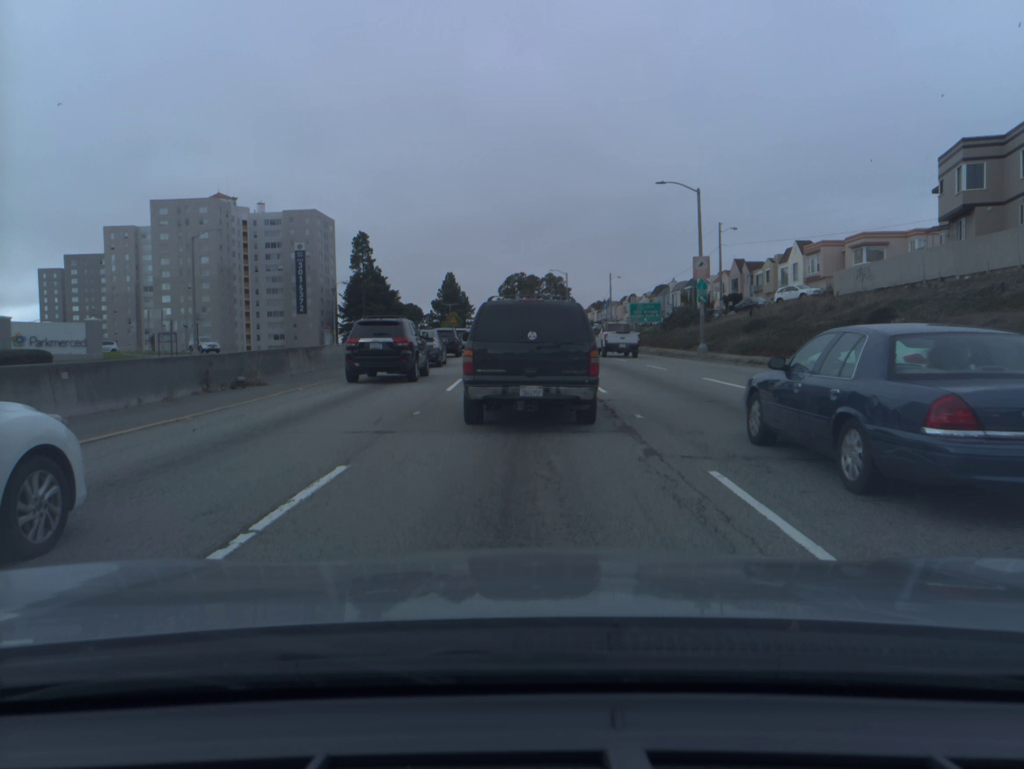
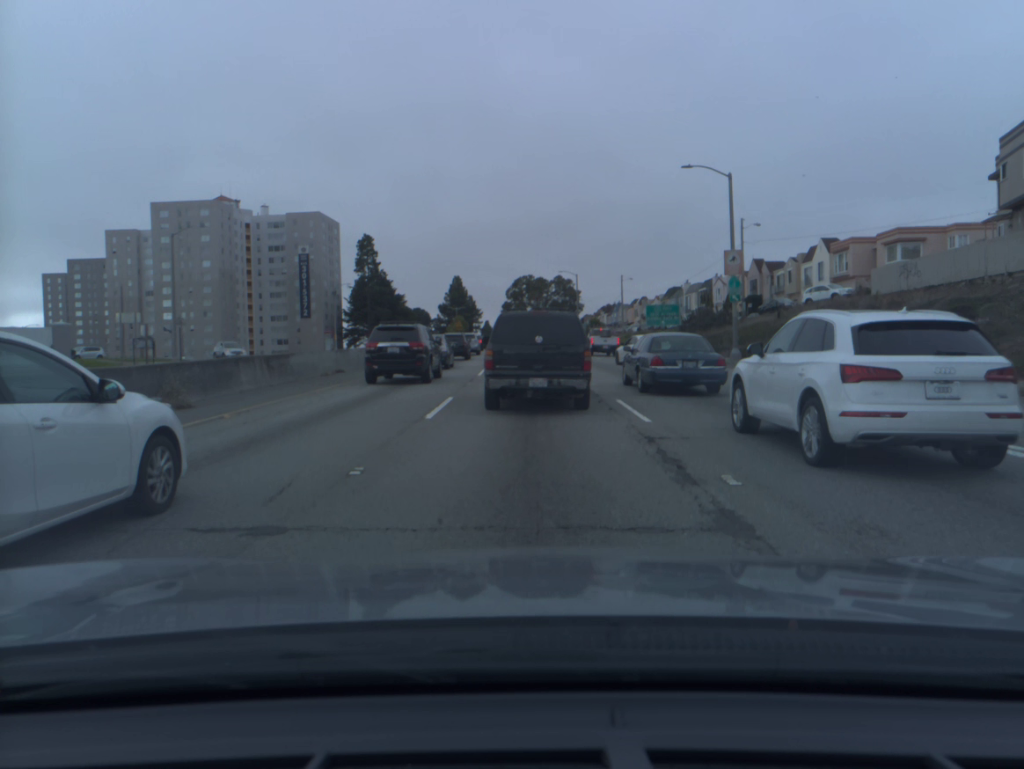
(0.0, +5.3) m; 0°
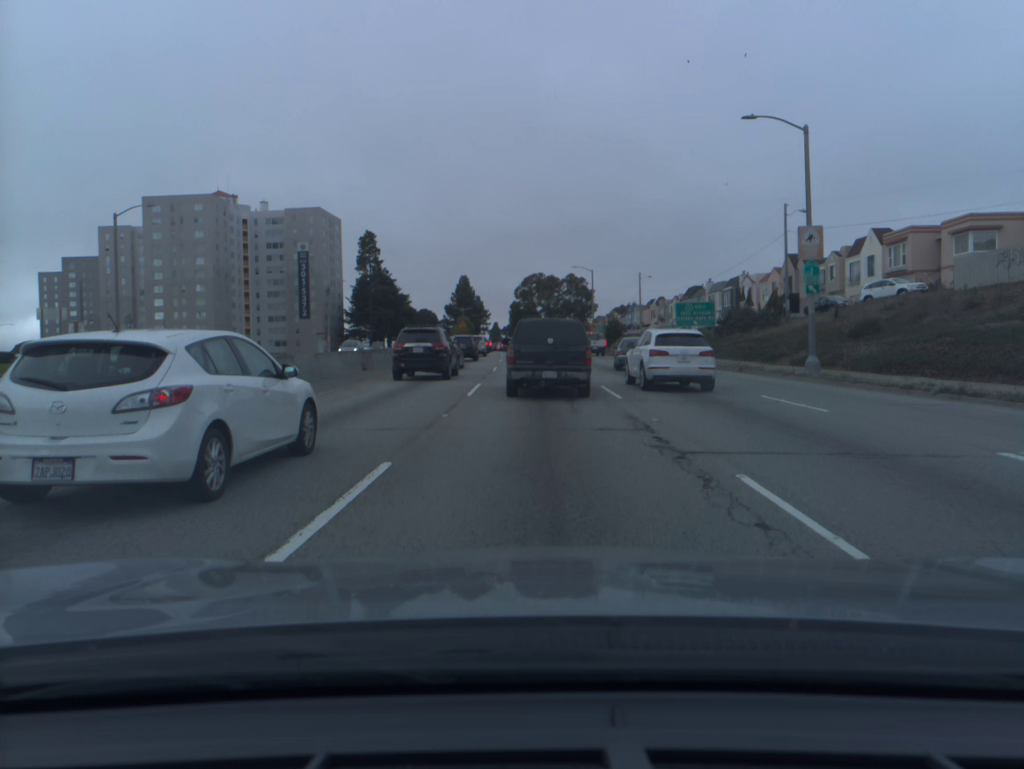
(-0.1, +8.9) m; -2°
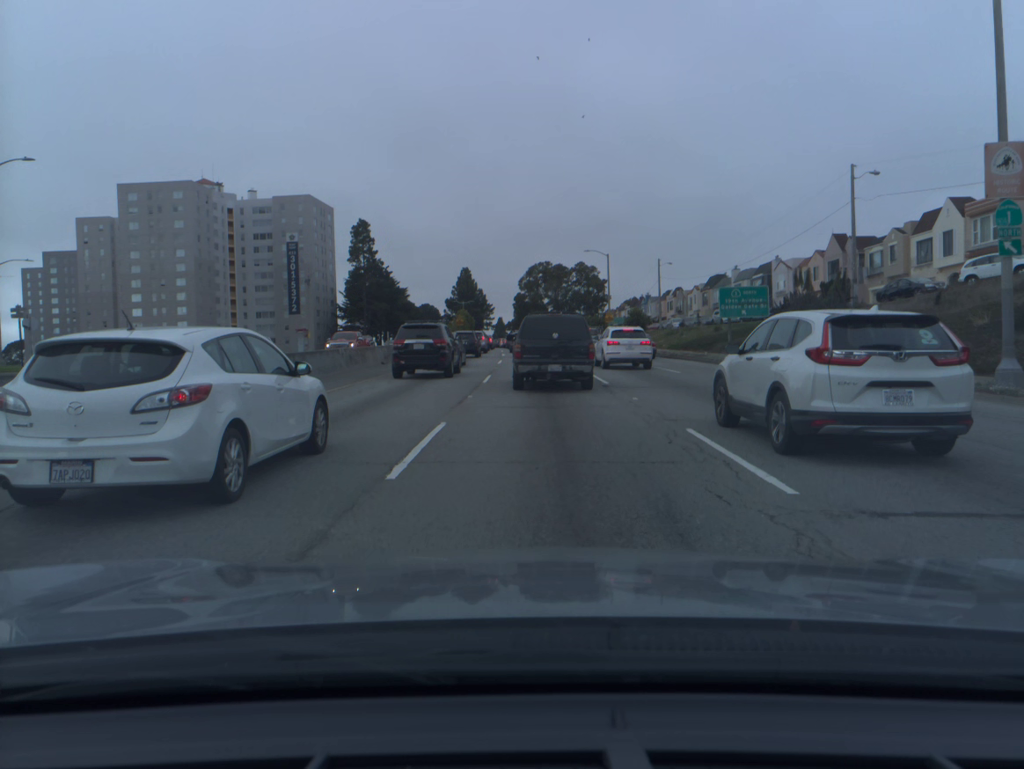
(+0.1, +11.3) m; 0°
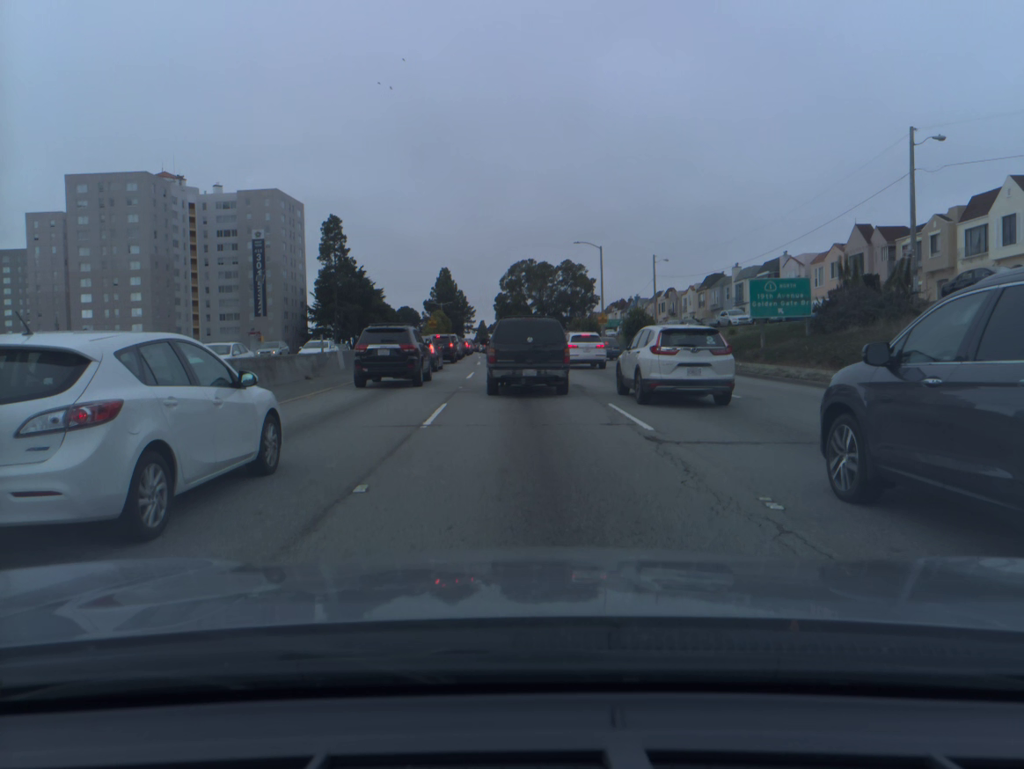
(+0.1, +10.1) m; +2°
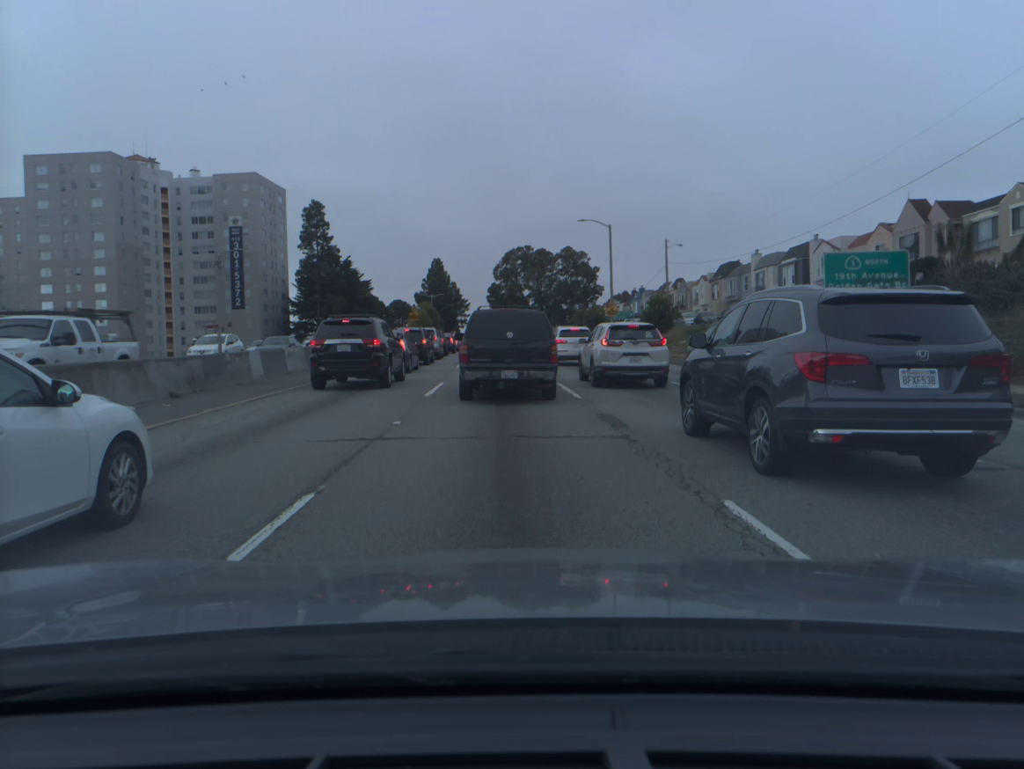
(0.0, +9.8) m; -1°
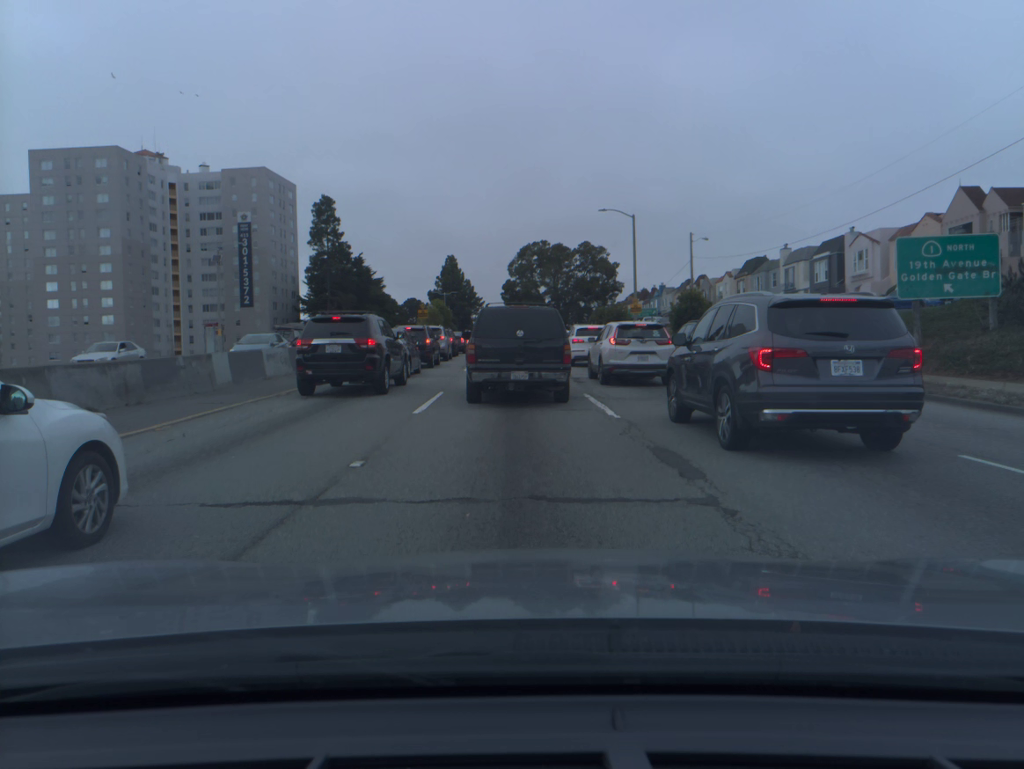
(-0.1, +3.9) m; -1°
